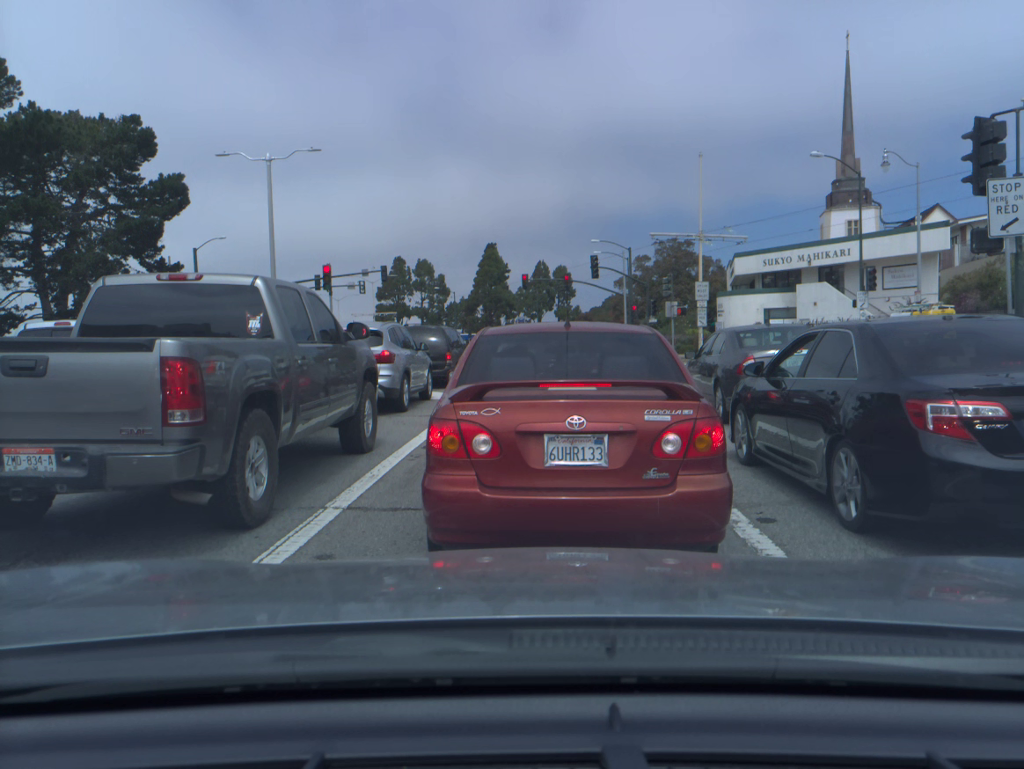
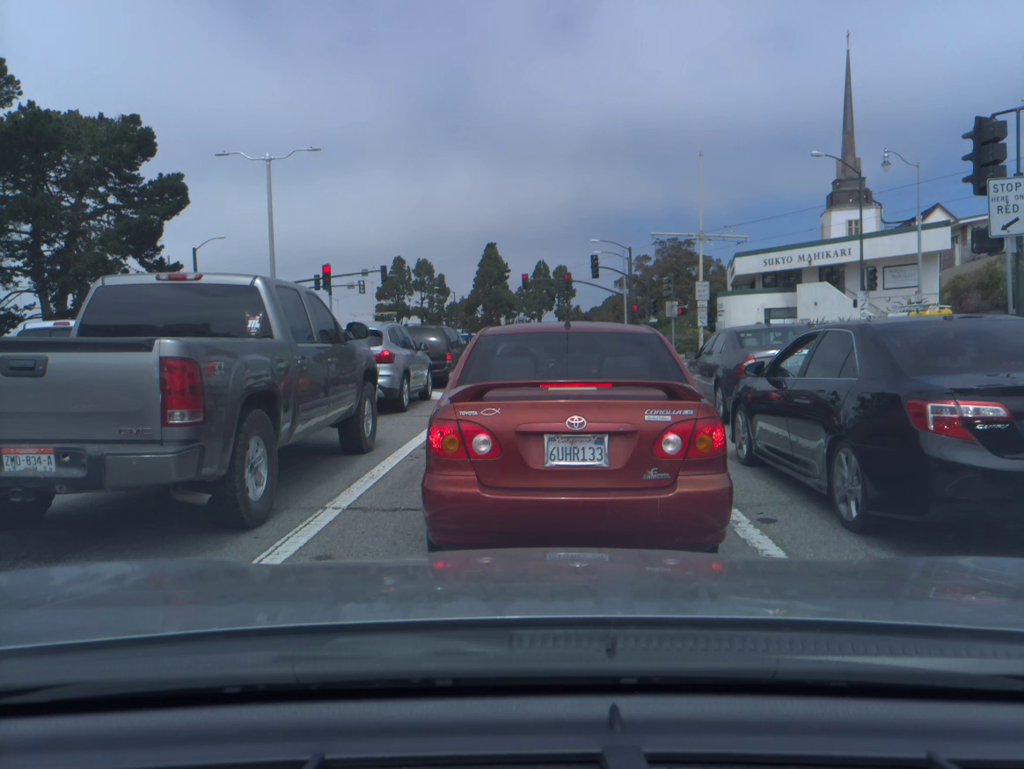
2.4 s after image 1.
(0.0, 0.0) m; 0°
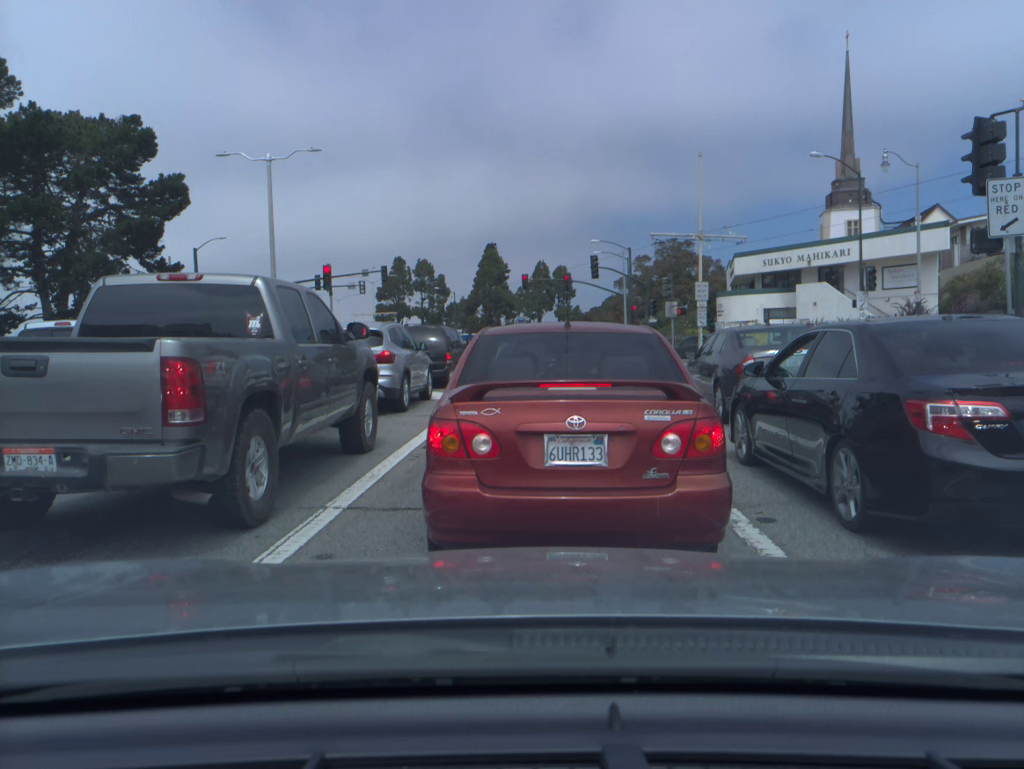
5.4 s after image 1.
(0.0, 0.0) m; 0°
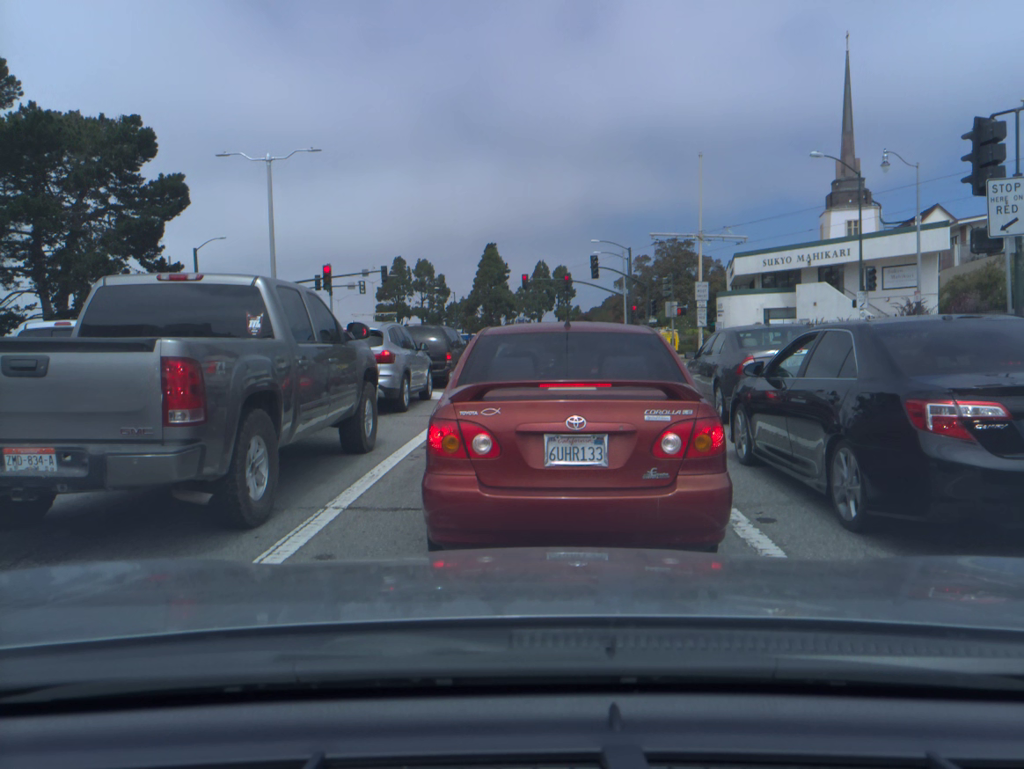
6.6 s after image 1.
(0.0, 0.0) m; 0°
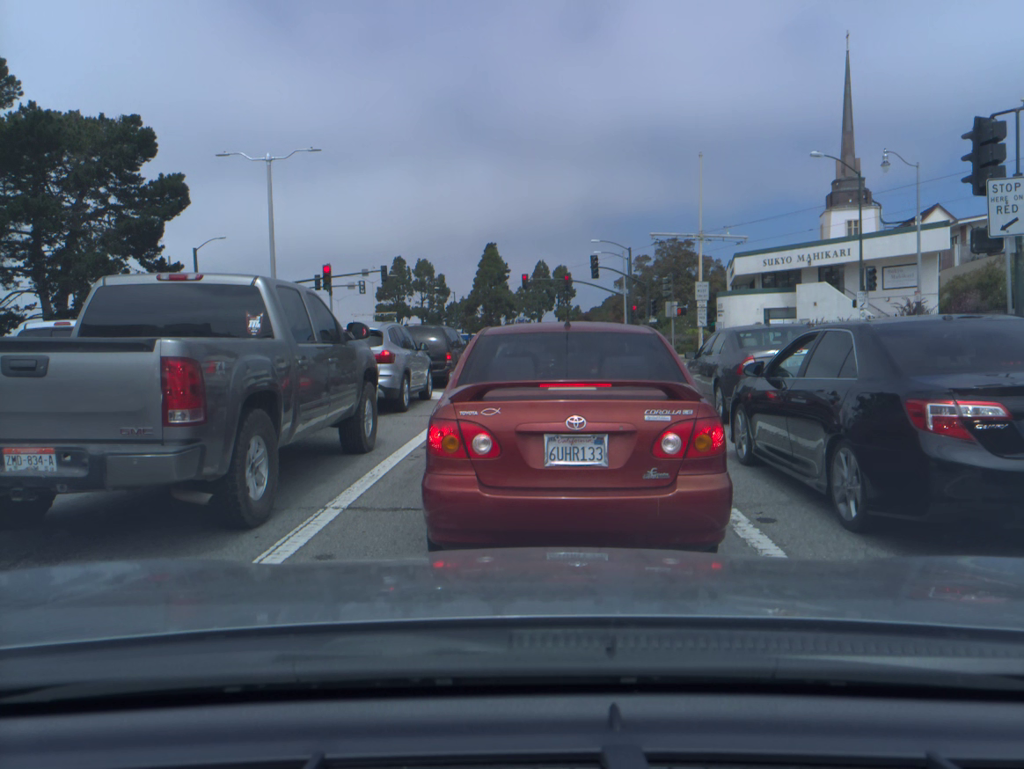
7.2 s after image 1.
(0.0, 0.0) m; 0°
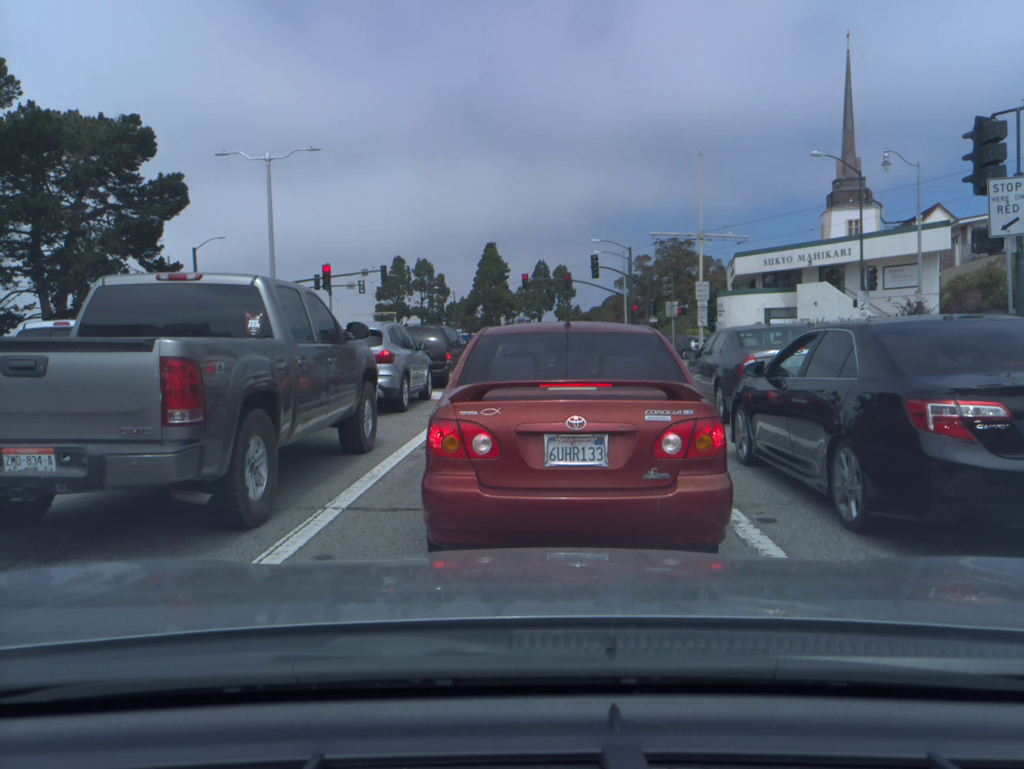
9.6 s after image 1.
(0.0, 0.0) m; 0°
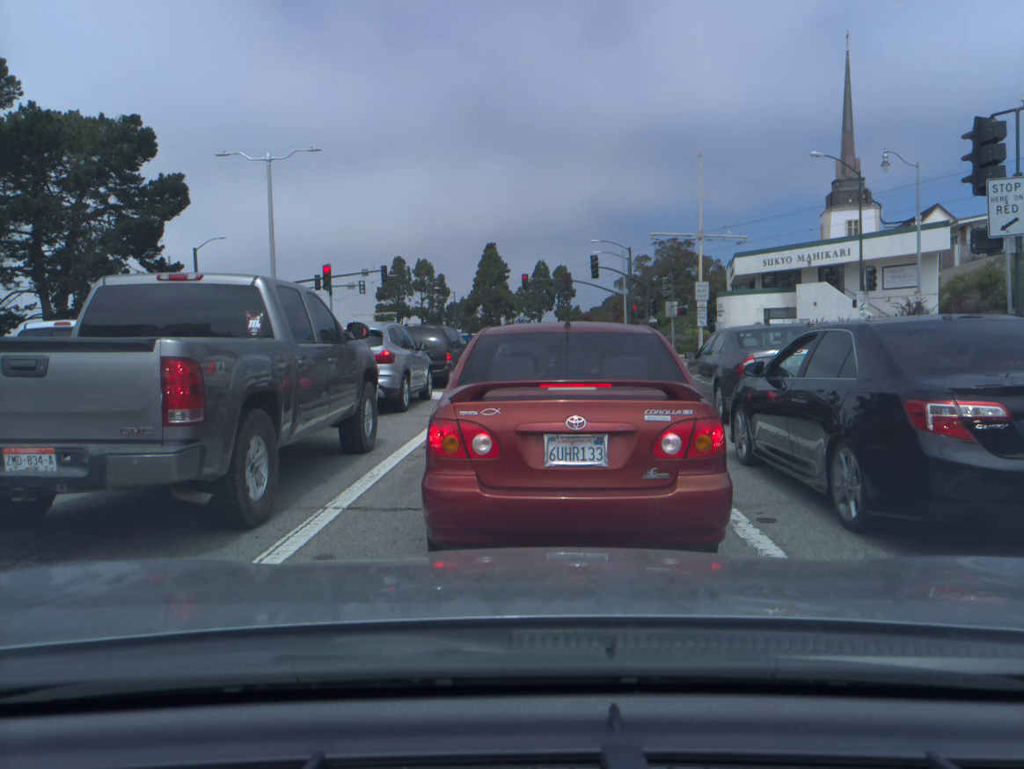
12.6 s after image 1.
(0.0, 0.0) m; 0°
